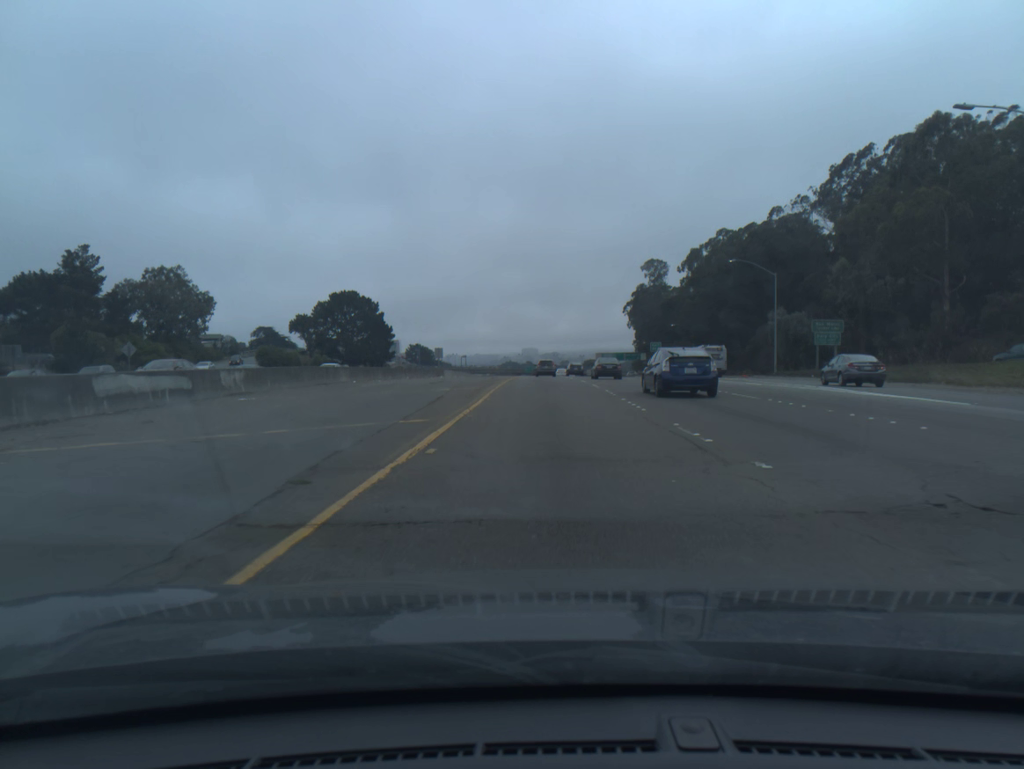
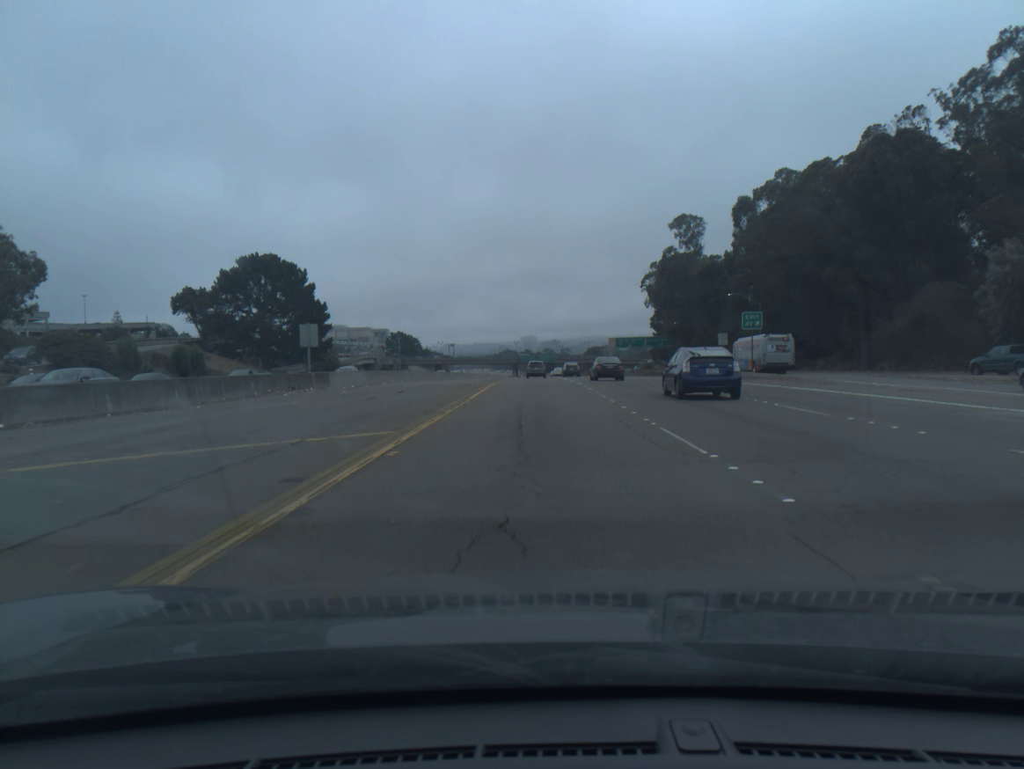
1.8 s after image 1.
(+0.2, +48.2) m; 0°
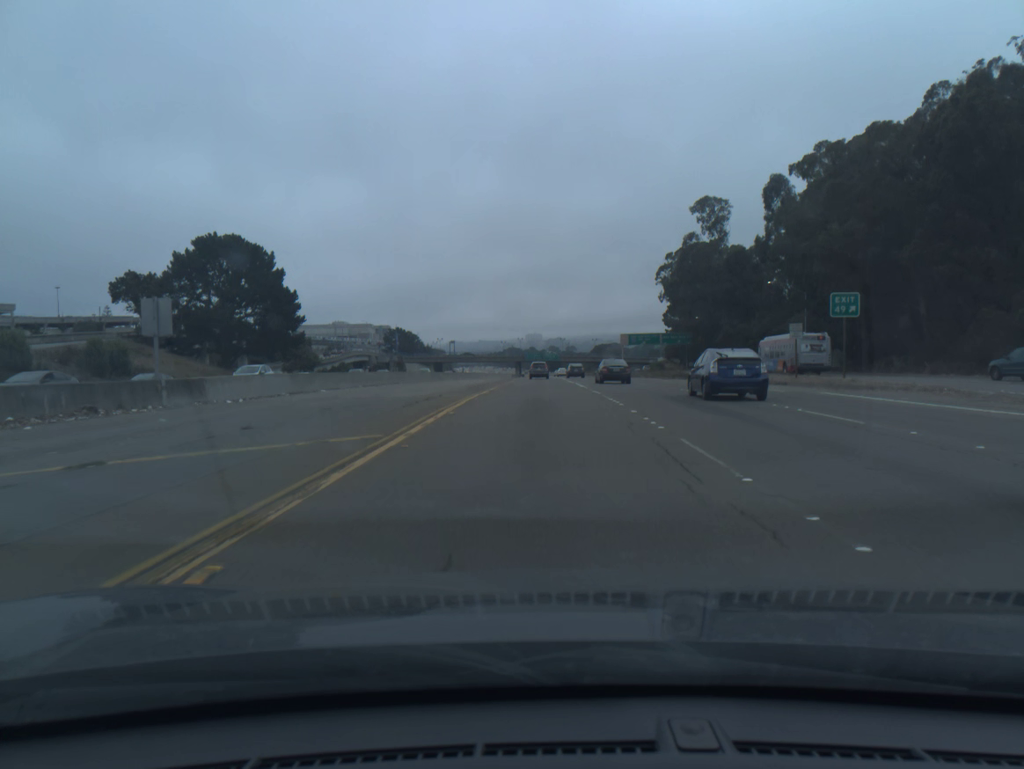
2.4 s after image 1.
(-0.1, +16.3) m; 0°
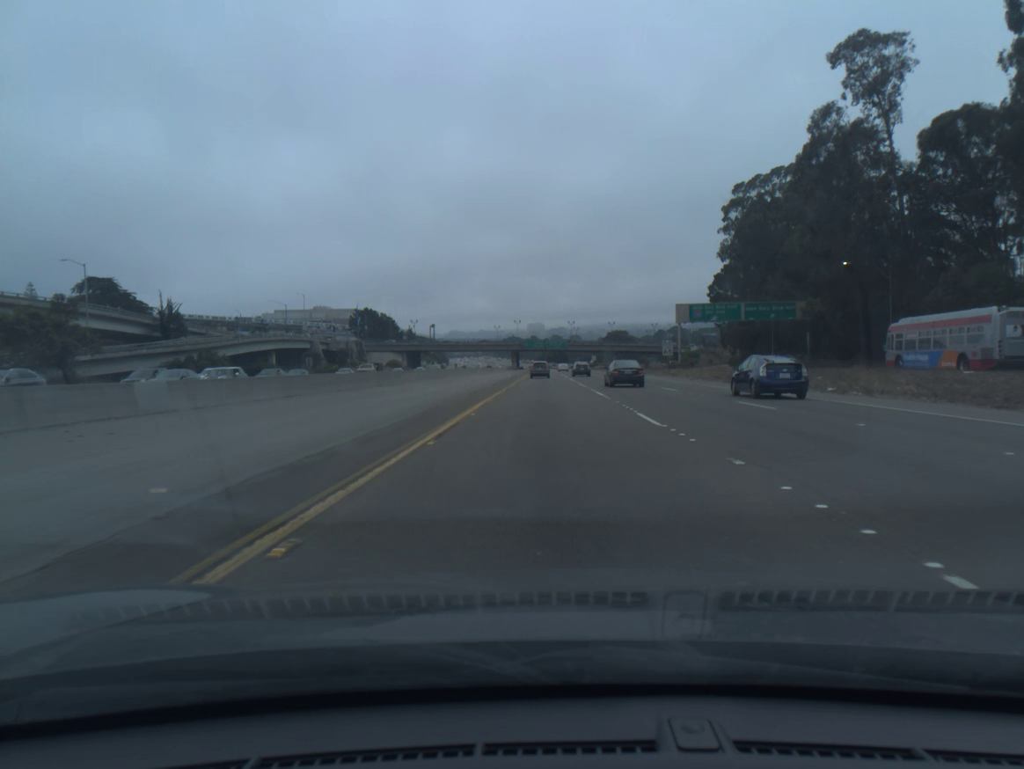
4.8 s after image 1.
(-0.4, +66.4) m; 0°
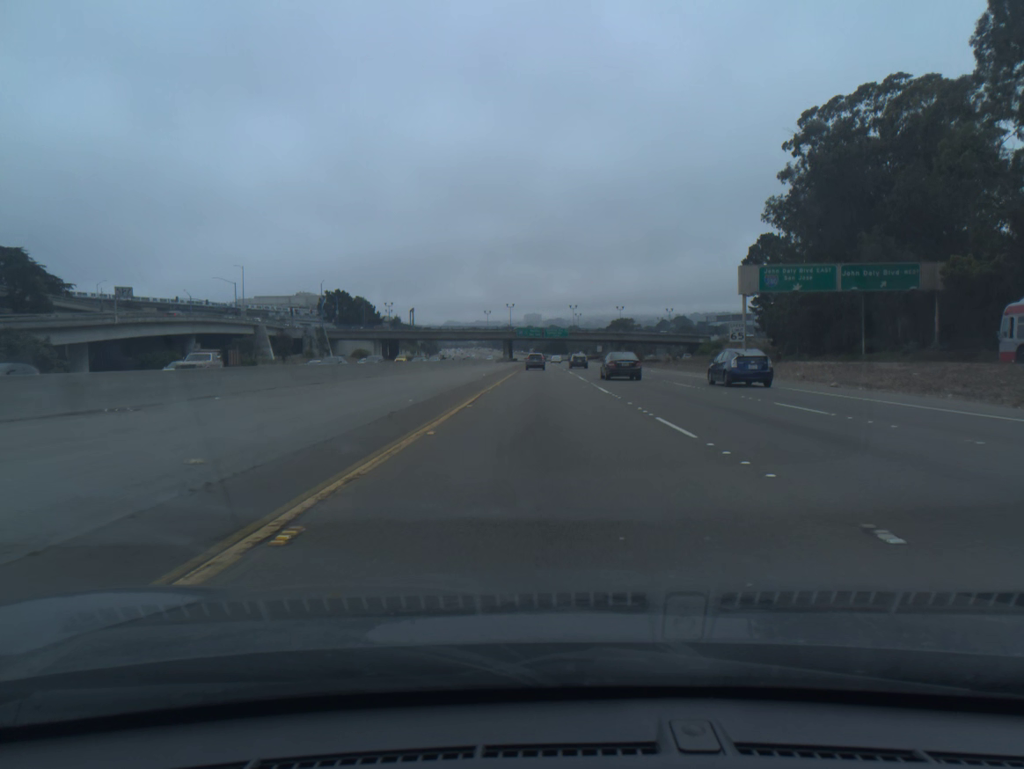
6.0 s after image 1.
(+0.1, +33.7) m; 0°
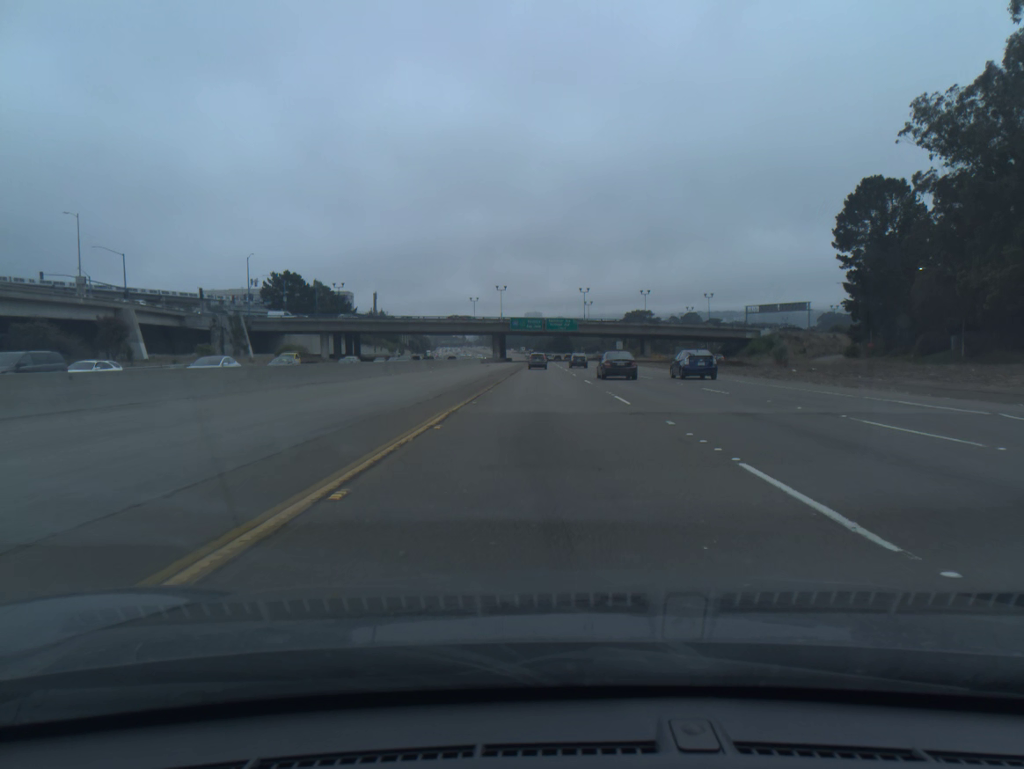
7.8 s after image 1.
(0.0, +50.4) m; 0°
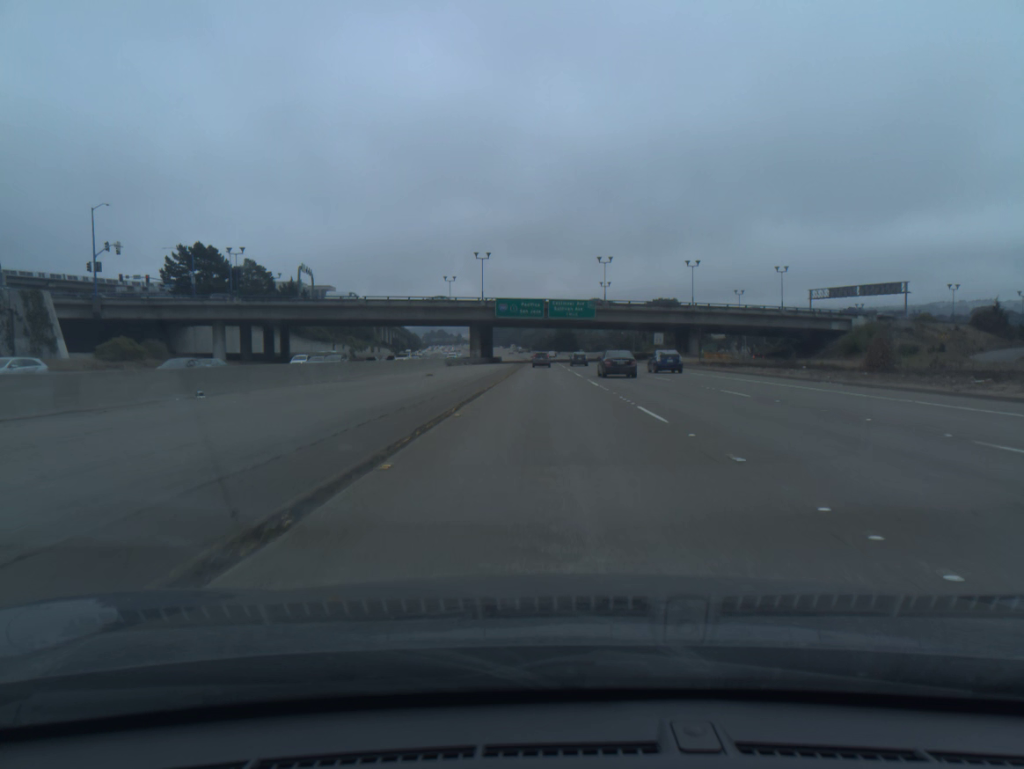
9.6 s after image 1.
(0.0, +50.7) m; 0°
